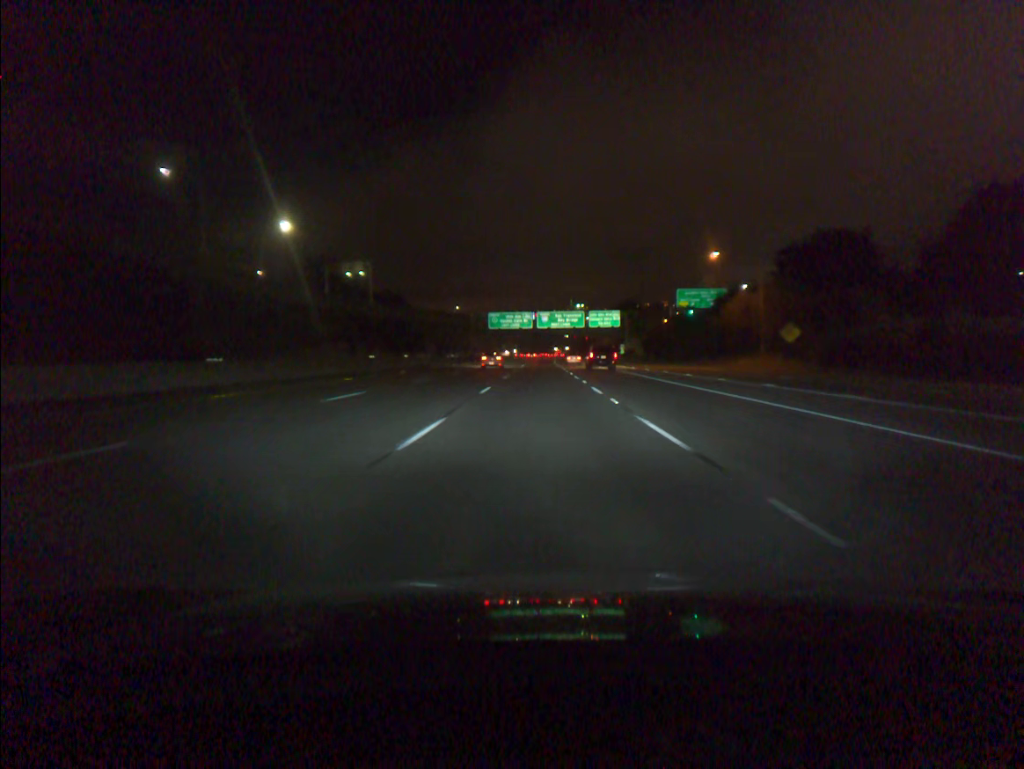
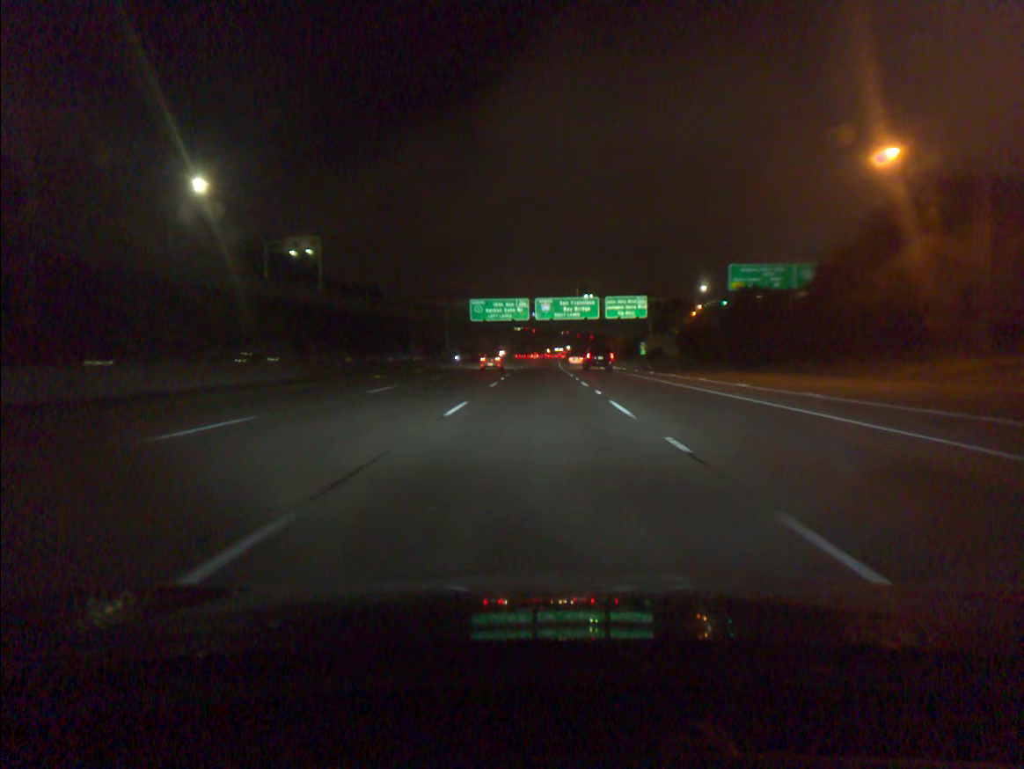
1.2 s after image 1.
(0.0, +37.0) m; 0°
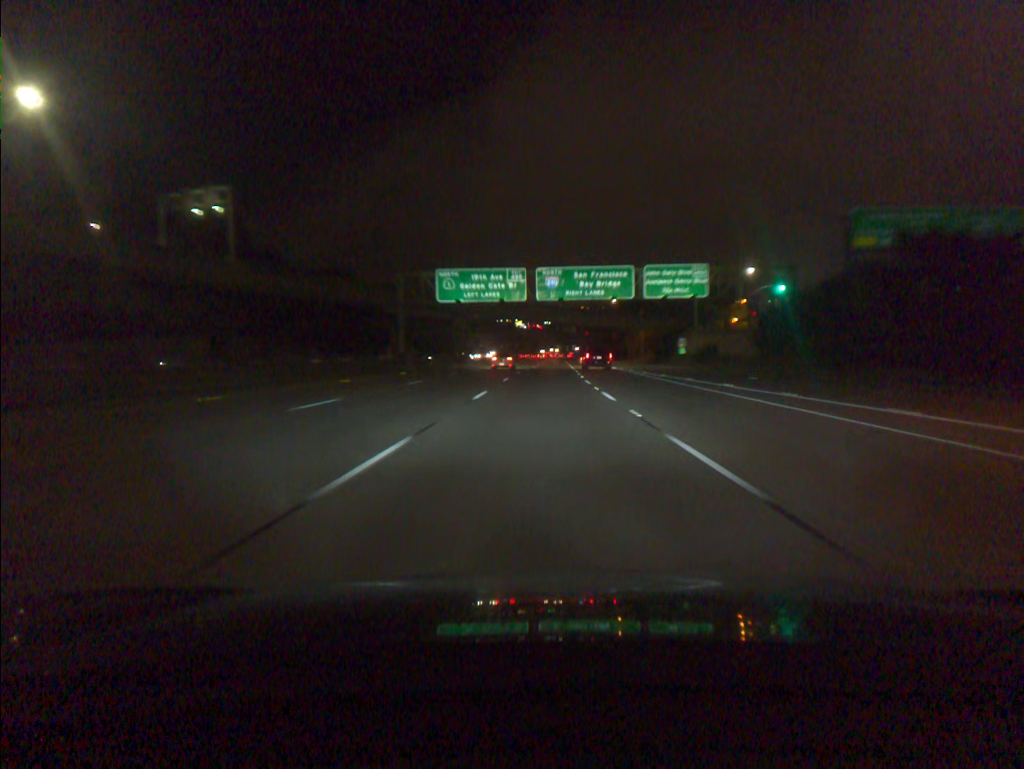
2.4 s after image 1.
(-0.1, +37.1) m; 0°
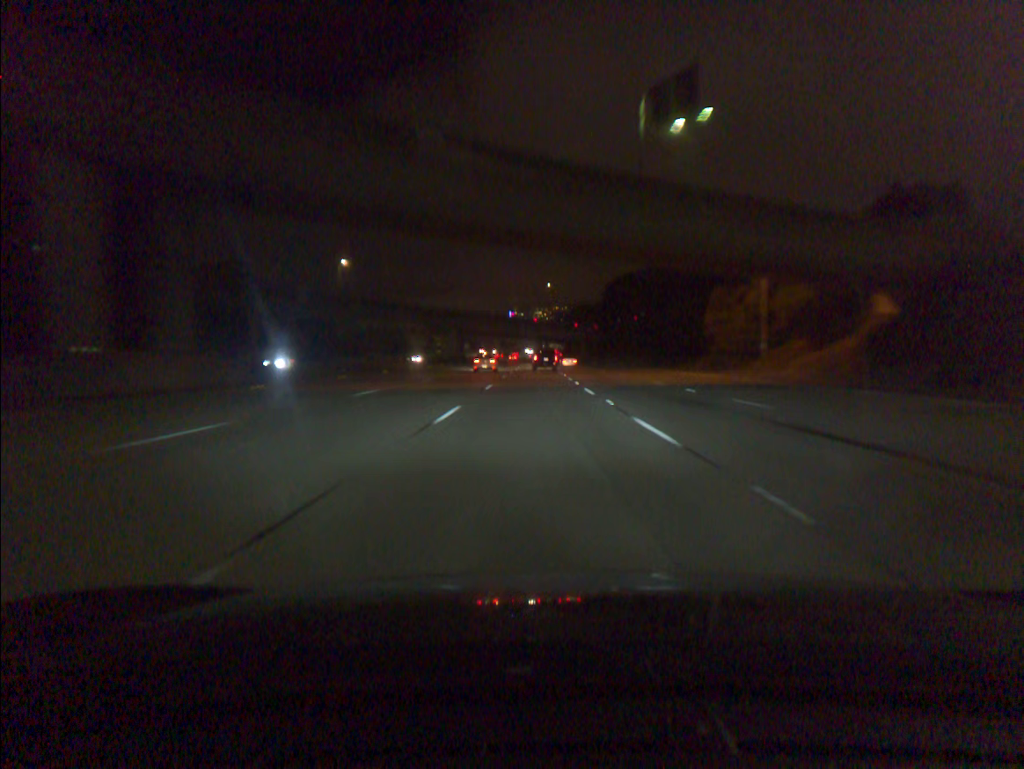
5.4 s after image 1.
(+1.3, +92.6) m; +2°
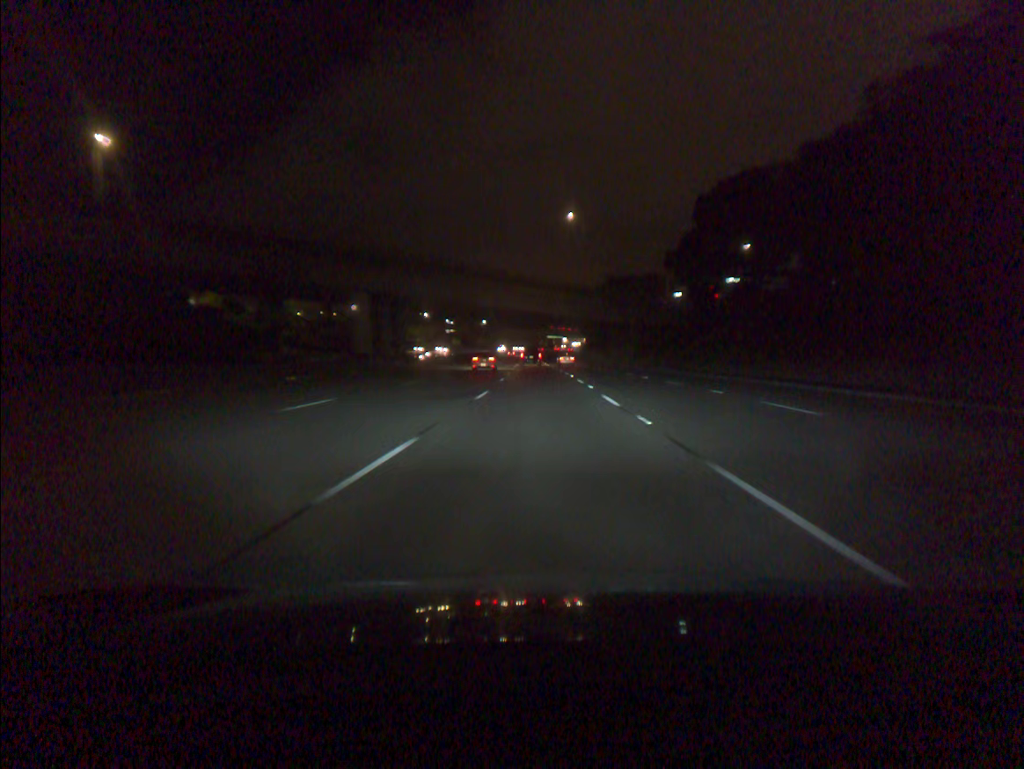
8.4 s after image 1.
(-0.7, +92.7) m; -1°
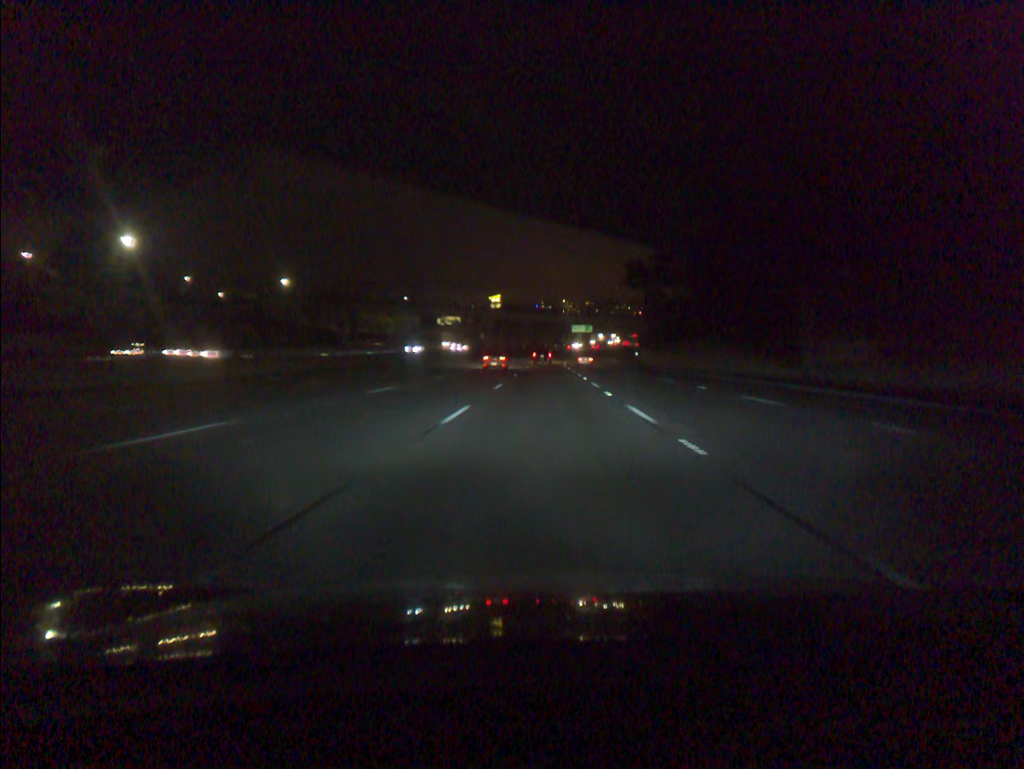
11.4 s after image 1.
(-1.1, +92.5) m; -1°
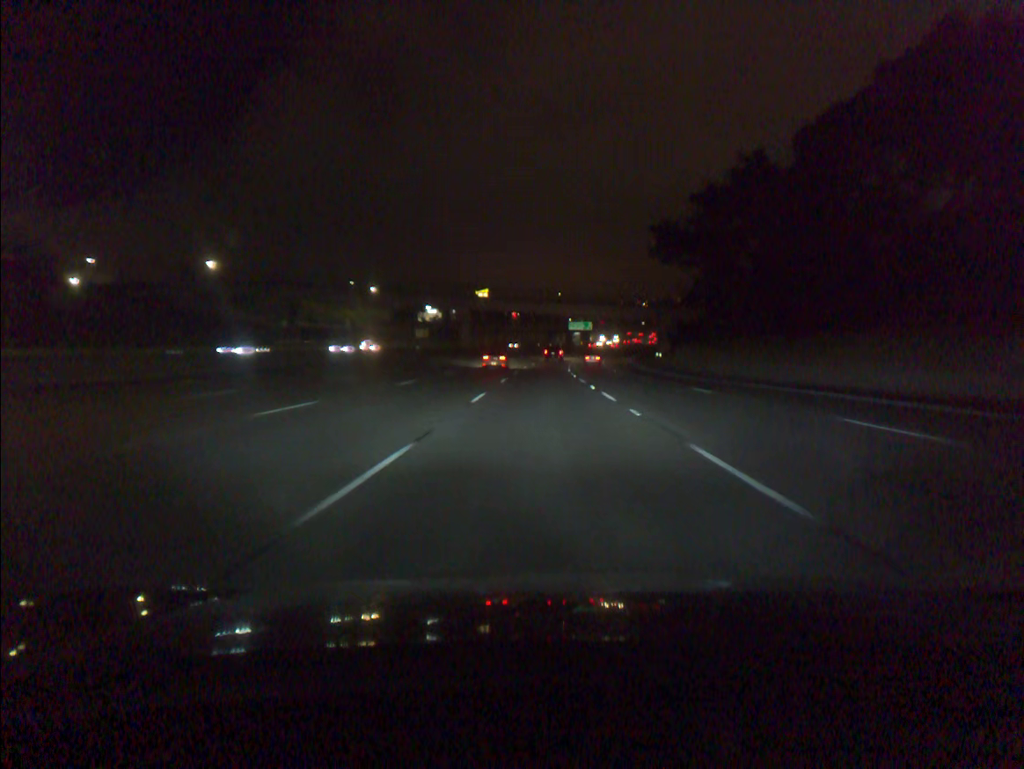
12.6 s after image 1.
(+0.1, +37.0) m; 0°
